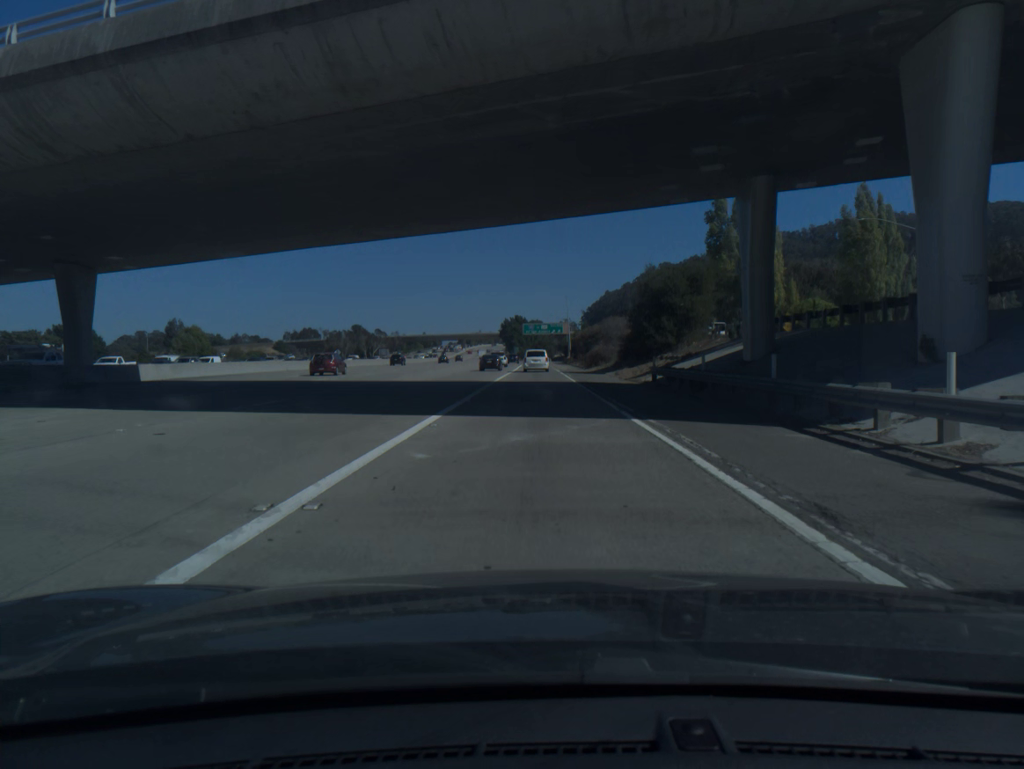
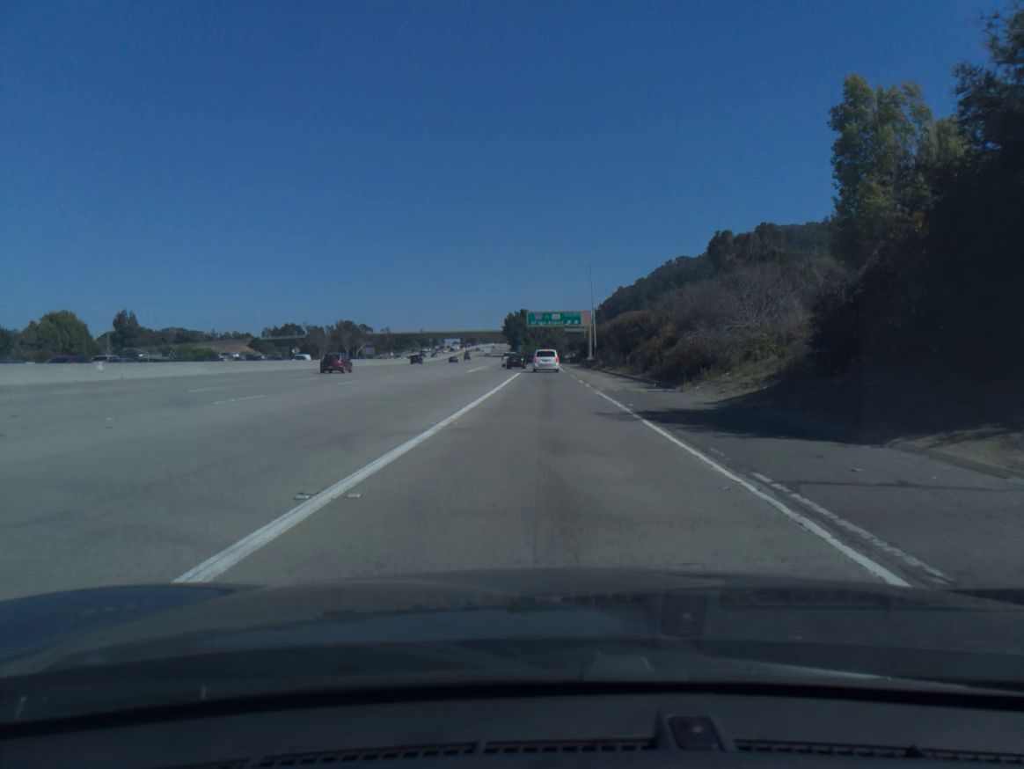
(-0.3, +42.1) m; -1°
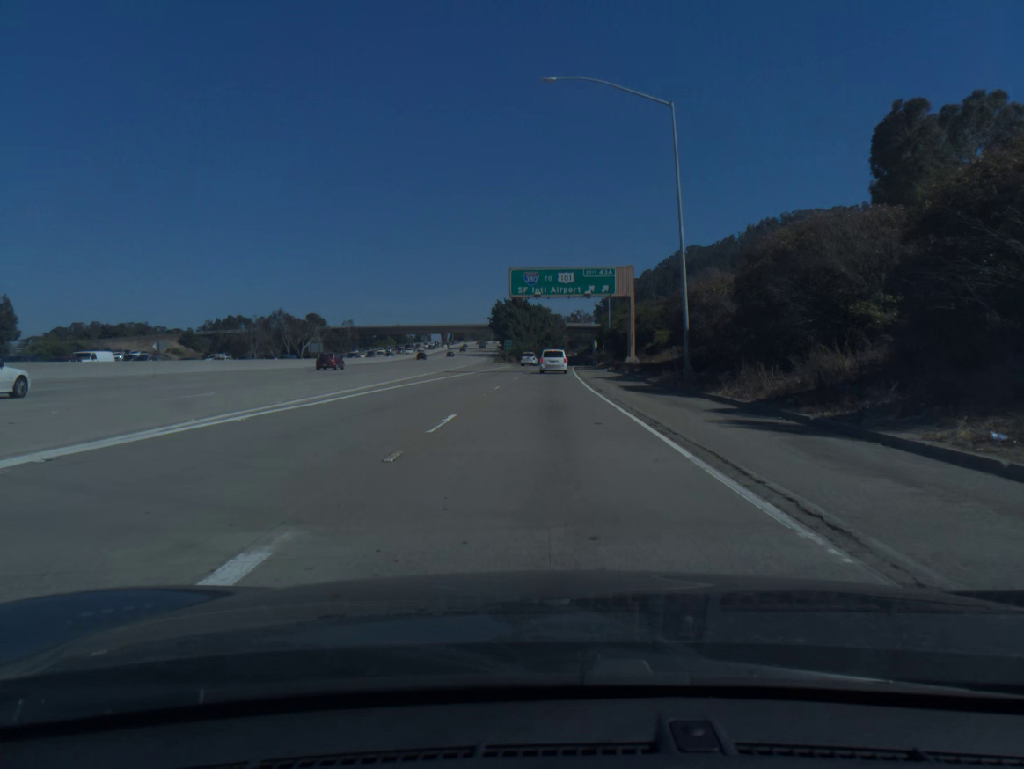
(+0.2, +56.5) m; 0°
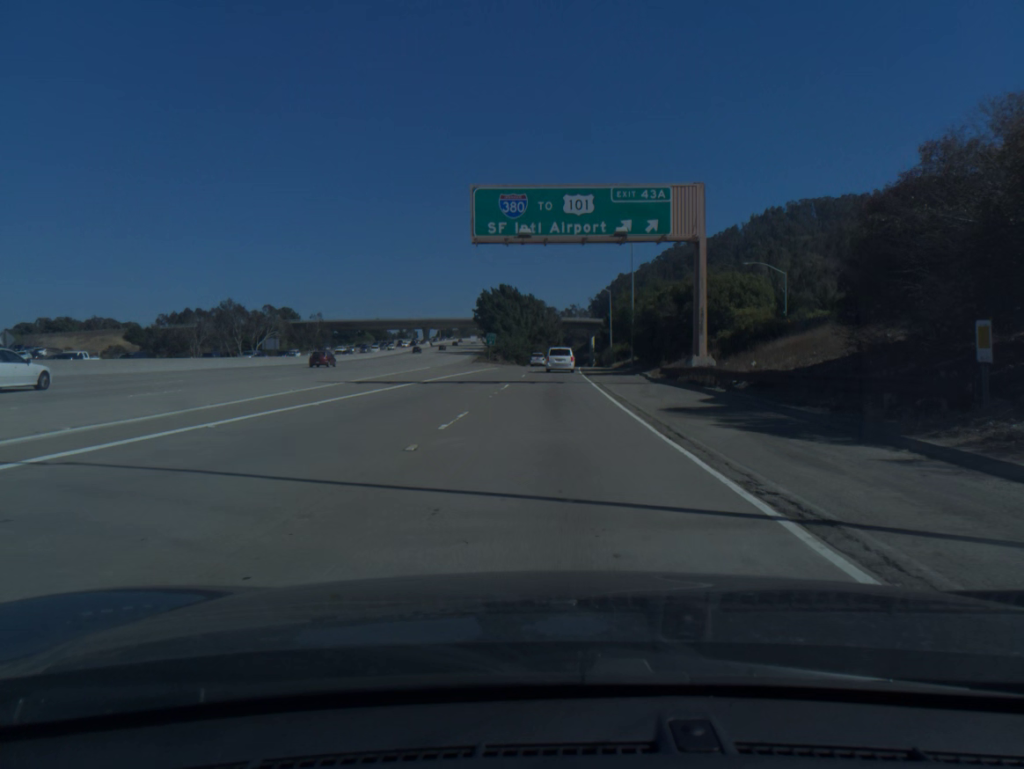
(+0.1, +28.1) m; +1°
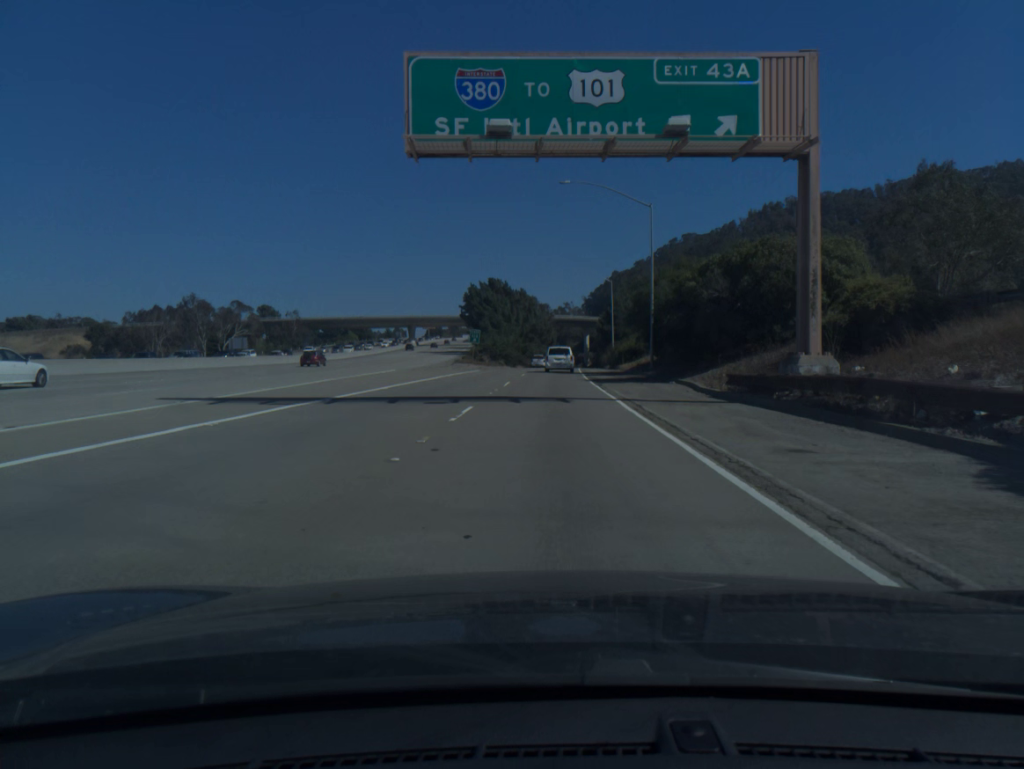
(+0.1, +14.0) m; +1°
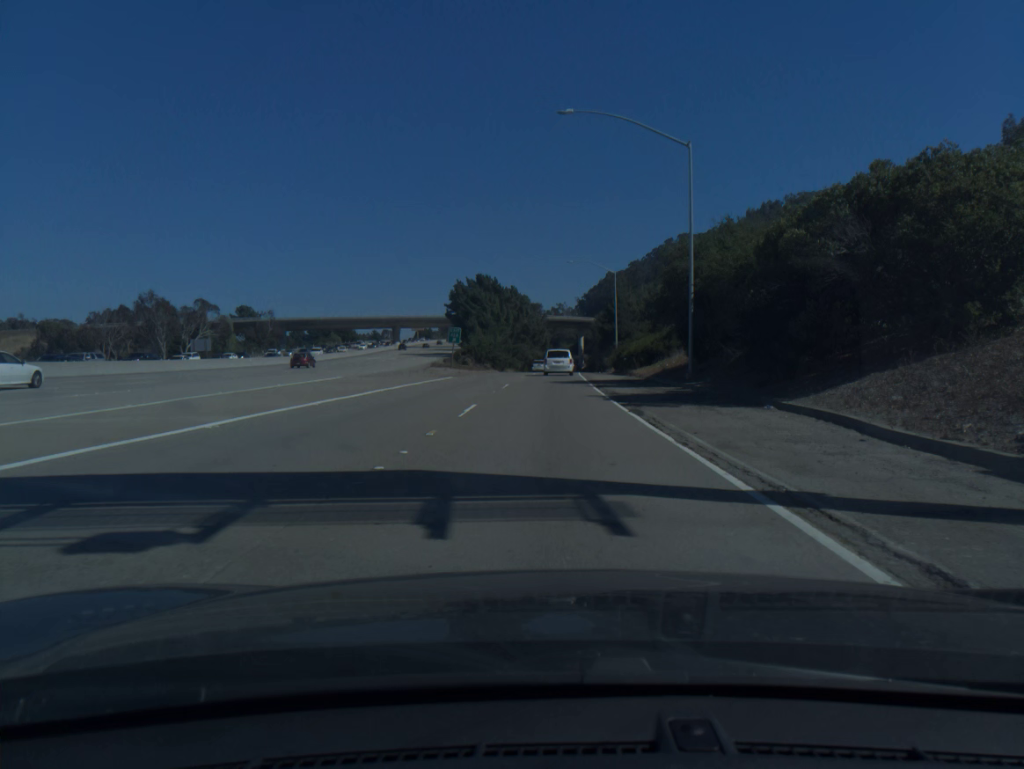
(+0.1, +13.9) m; +1°
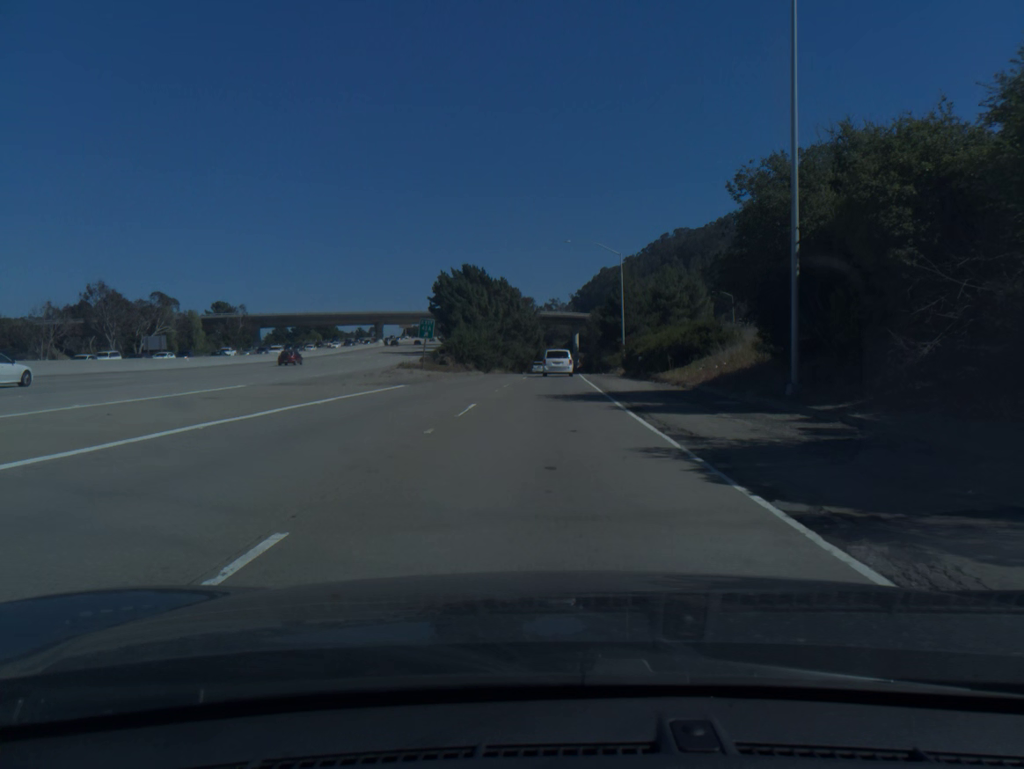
(+0.1, +13.8) m; 0°
